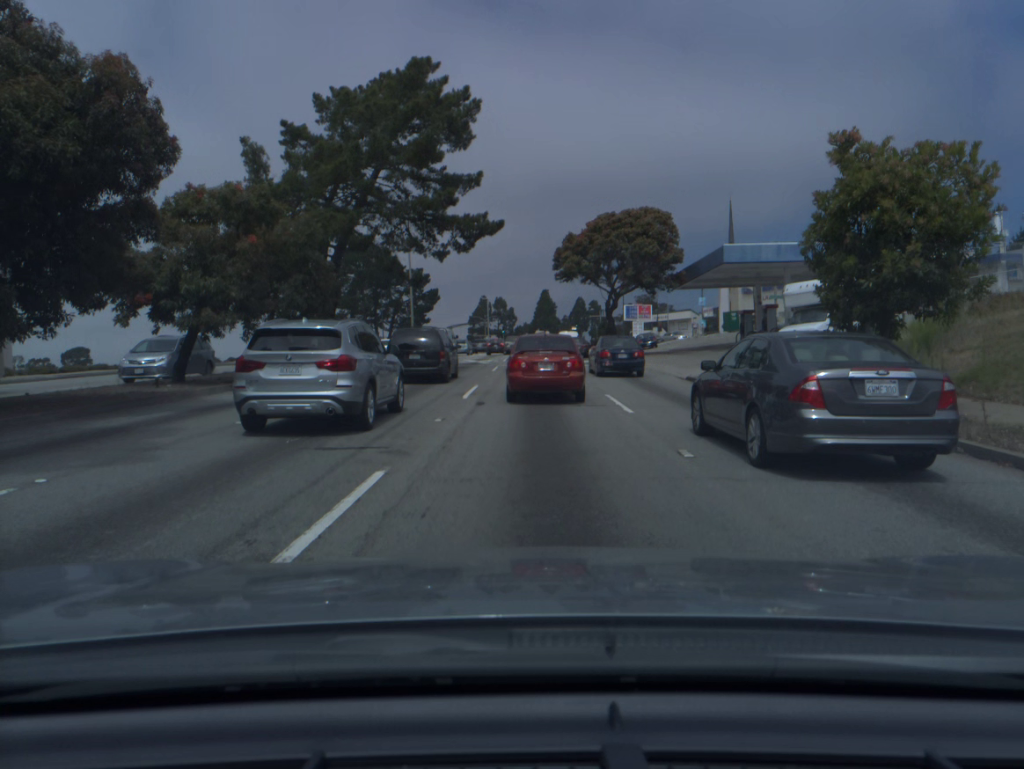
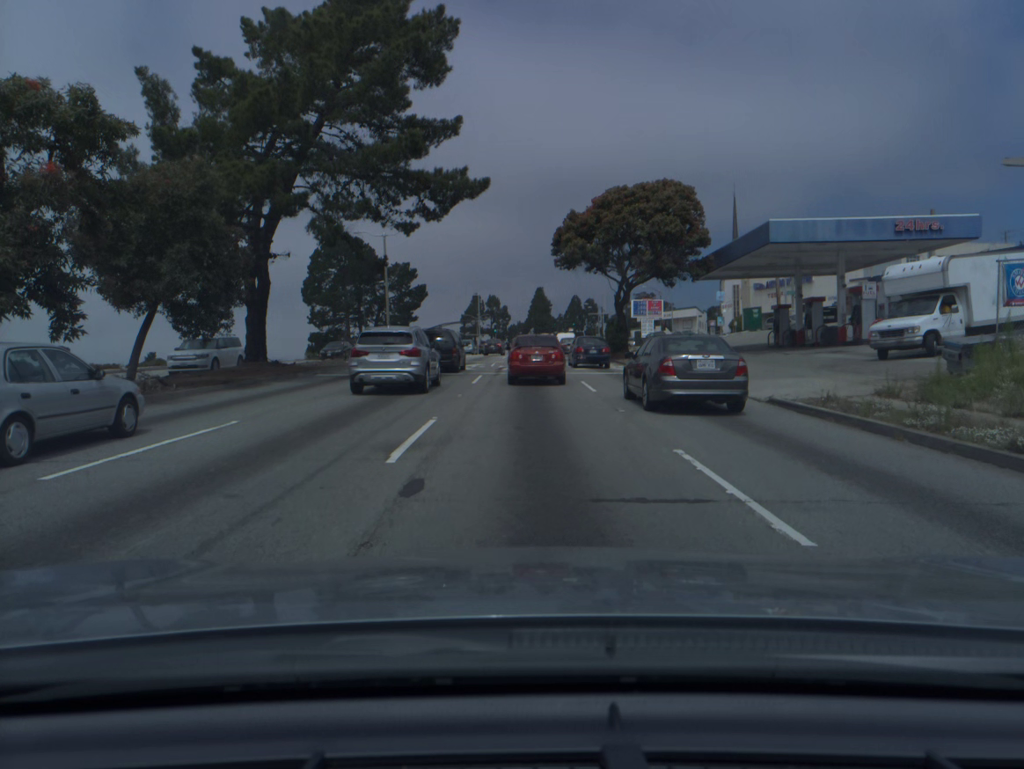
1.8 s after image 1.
(0.0, +9.1) m; 0°
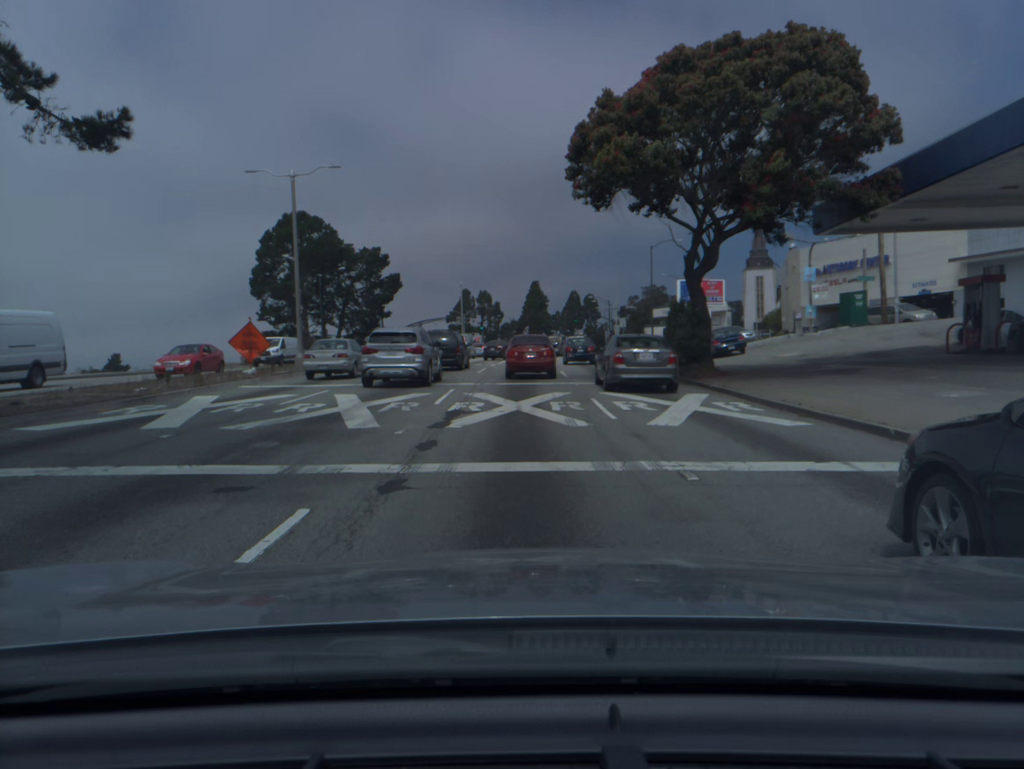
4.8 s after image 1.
(+0.2, +21.6) m; +1°
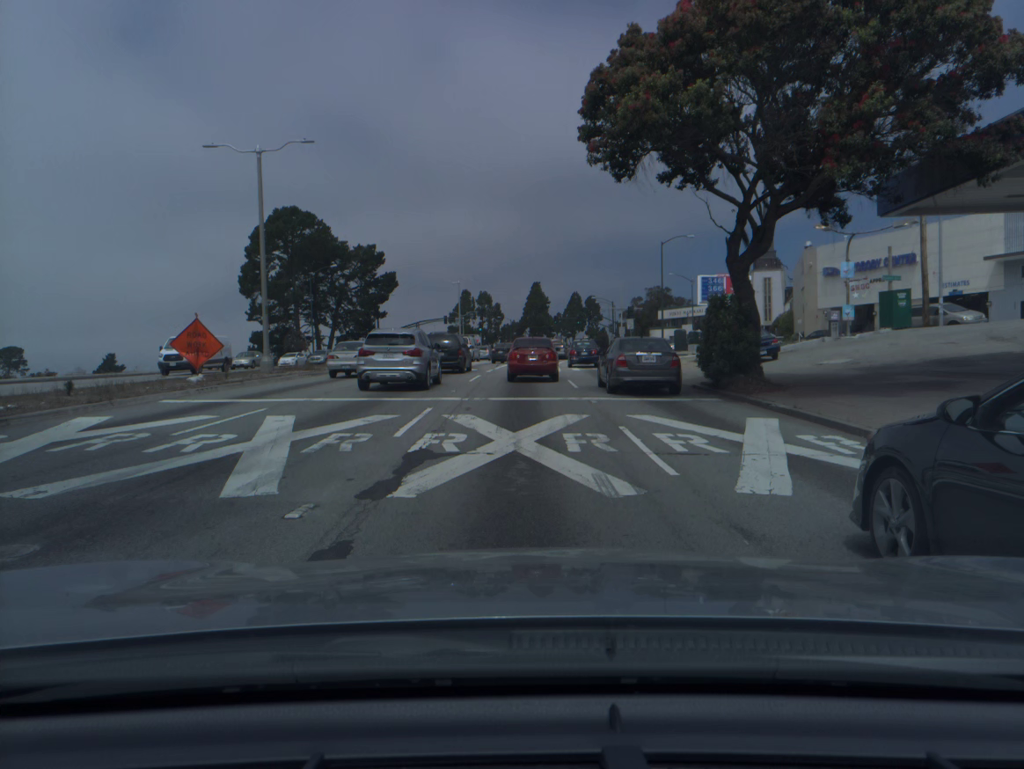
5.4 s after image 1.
(0.0, +5.2) m; 0°
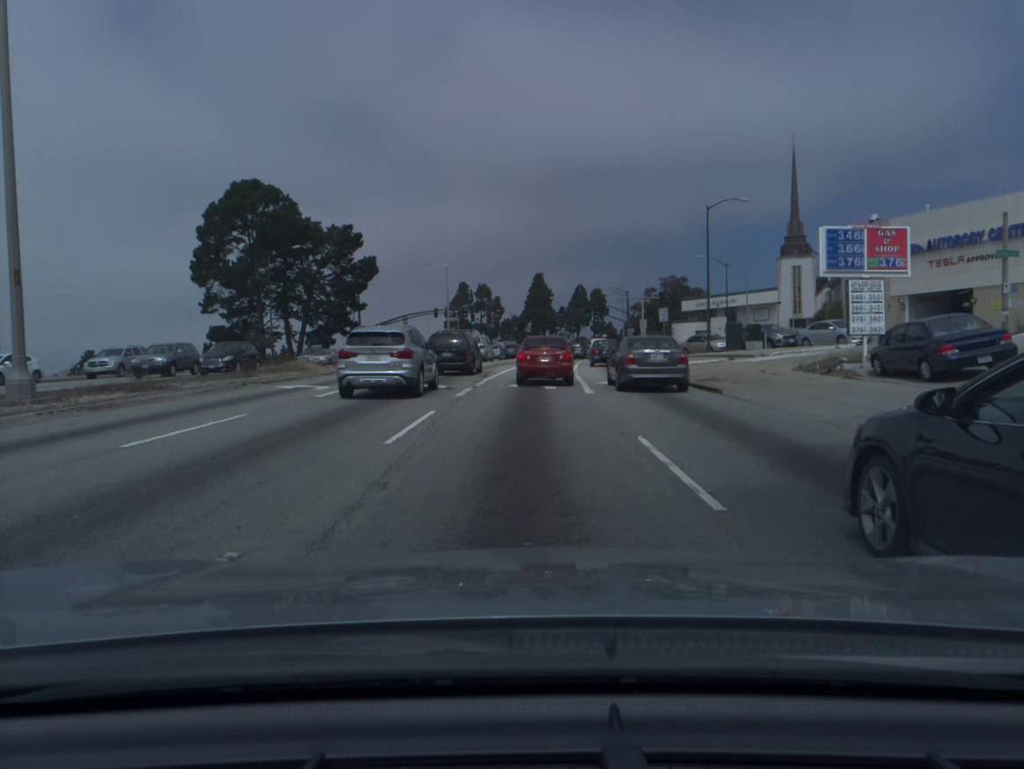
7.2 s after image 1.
(-0.1, +16.1) m; 0°
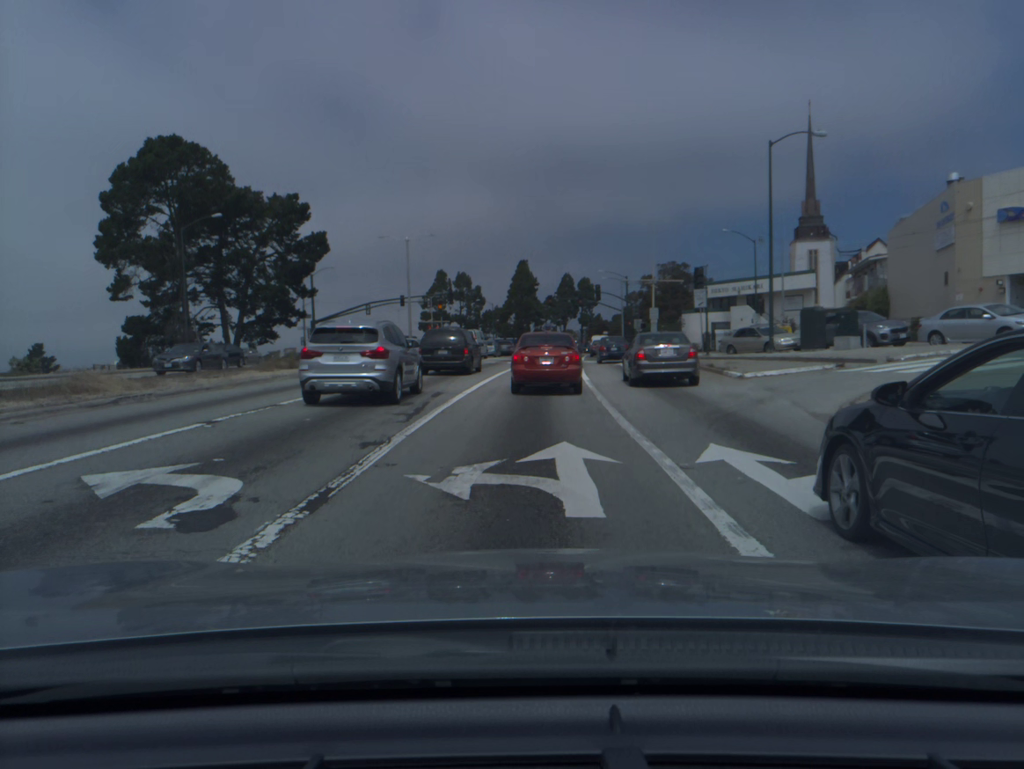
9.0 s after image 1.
(+0.2, +15.7) m; +1°
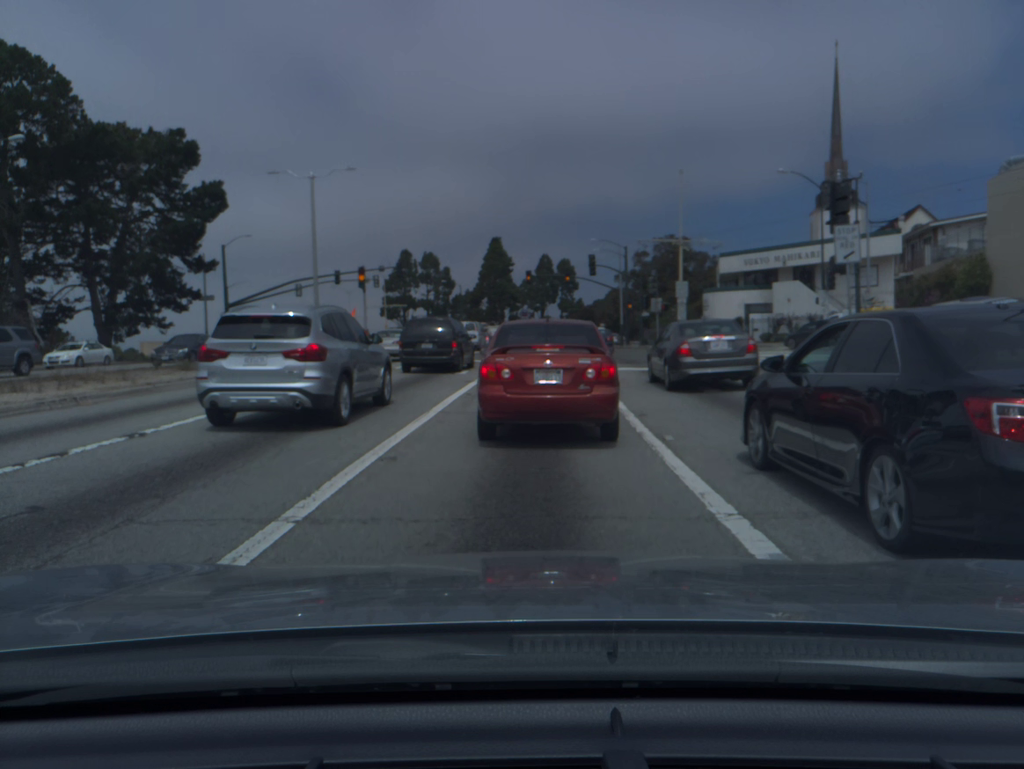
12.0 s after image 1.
(+0.4, +20.8) m; +2°
